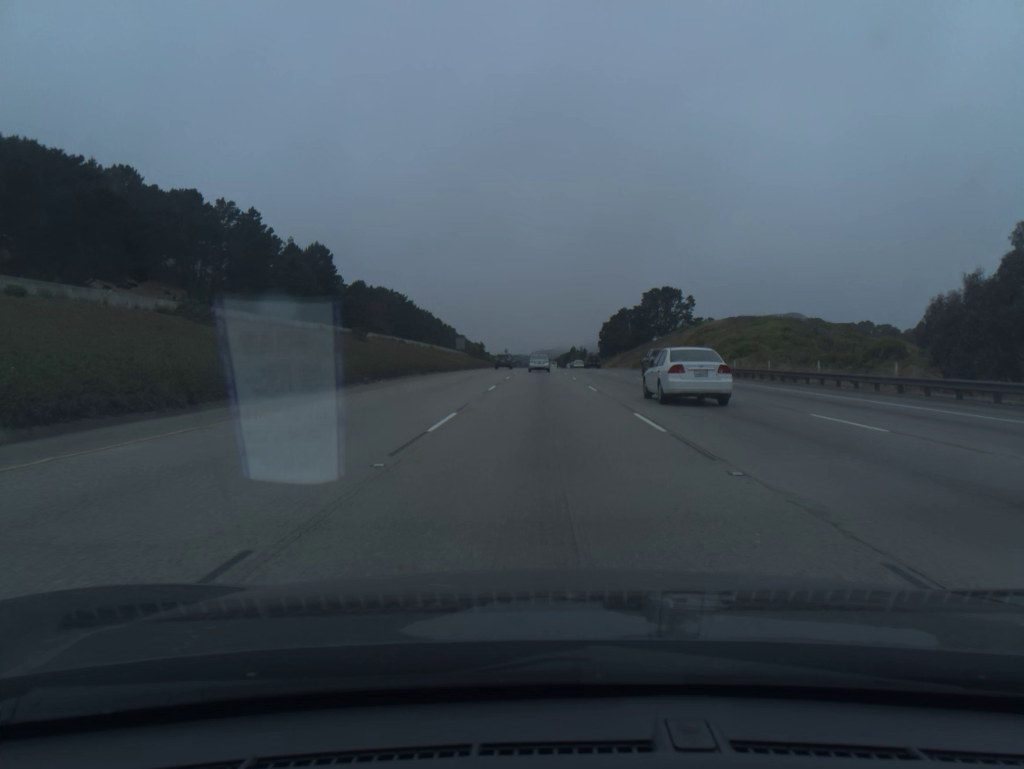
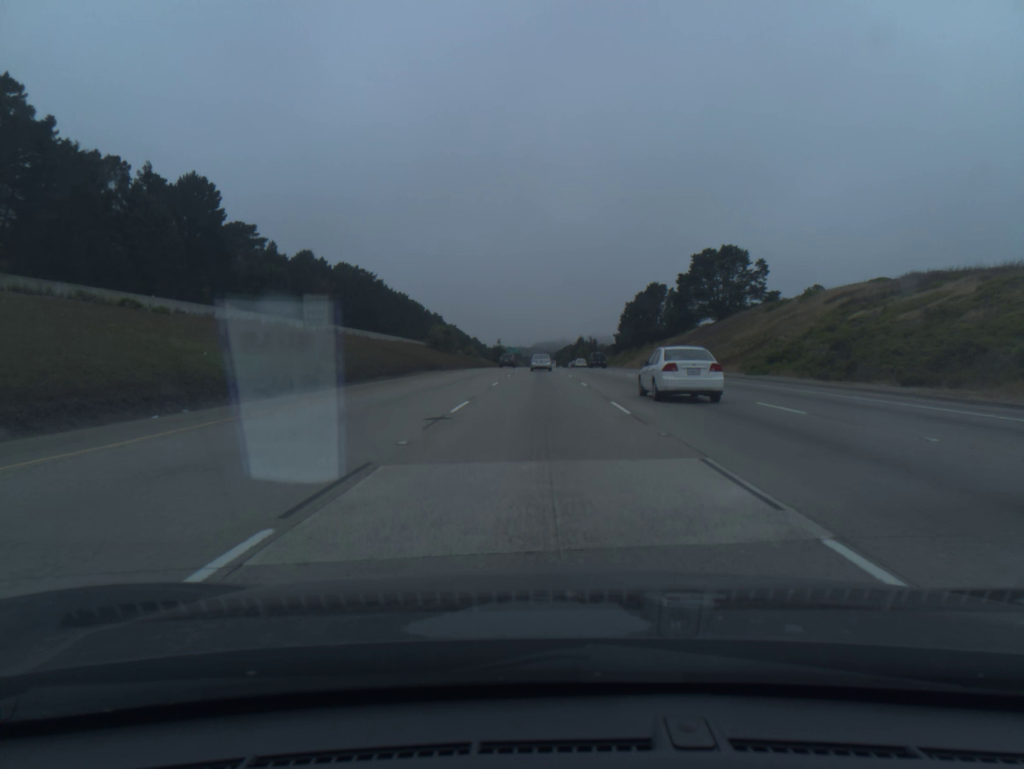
(+0.2, +69.5) m; 0°
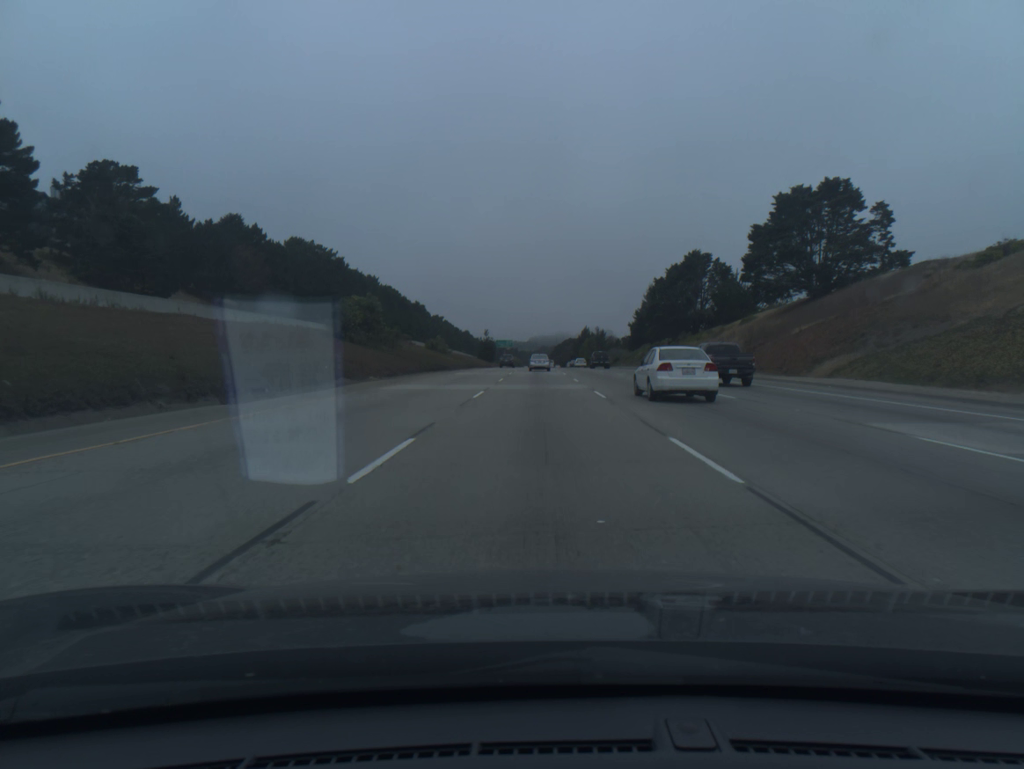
(0.0, +52.4) m; 0°
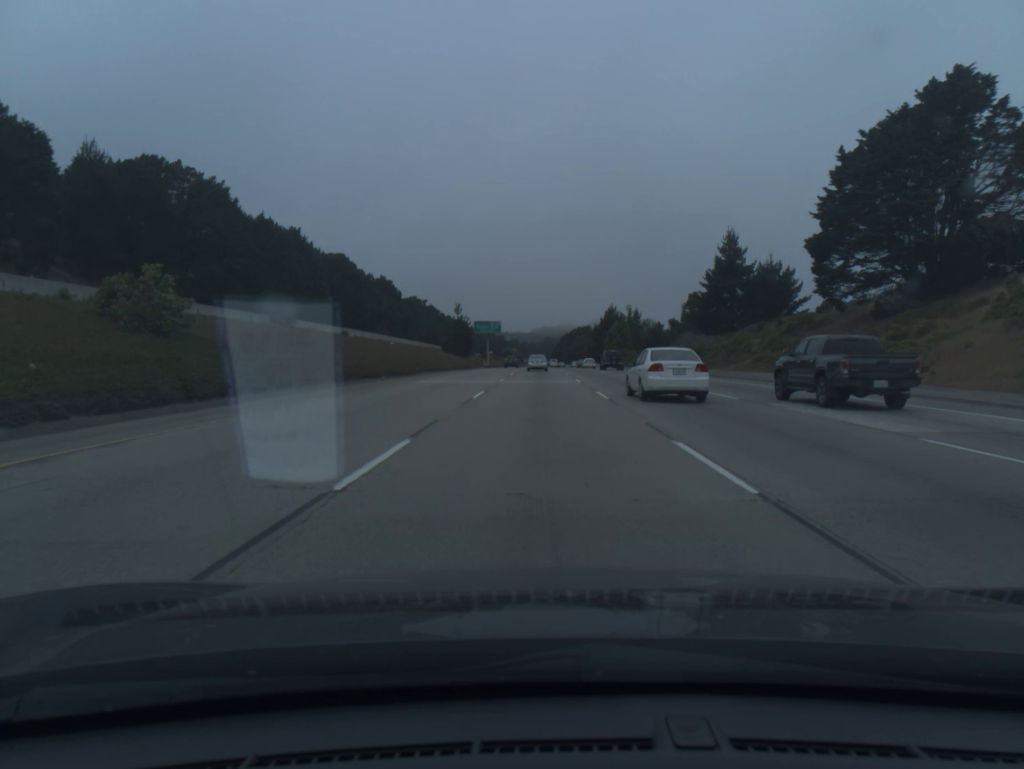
(-0.2, +88.2) m; 0°
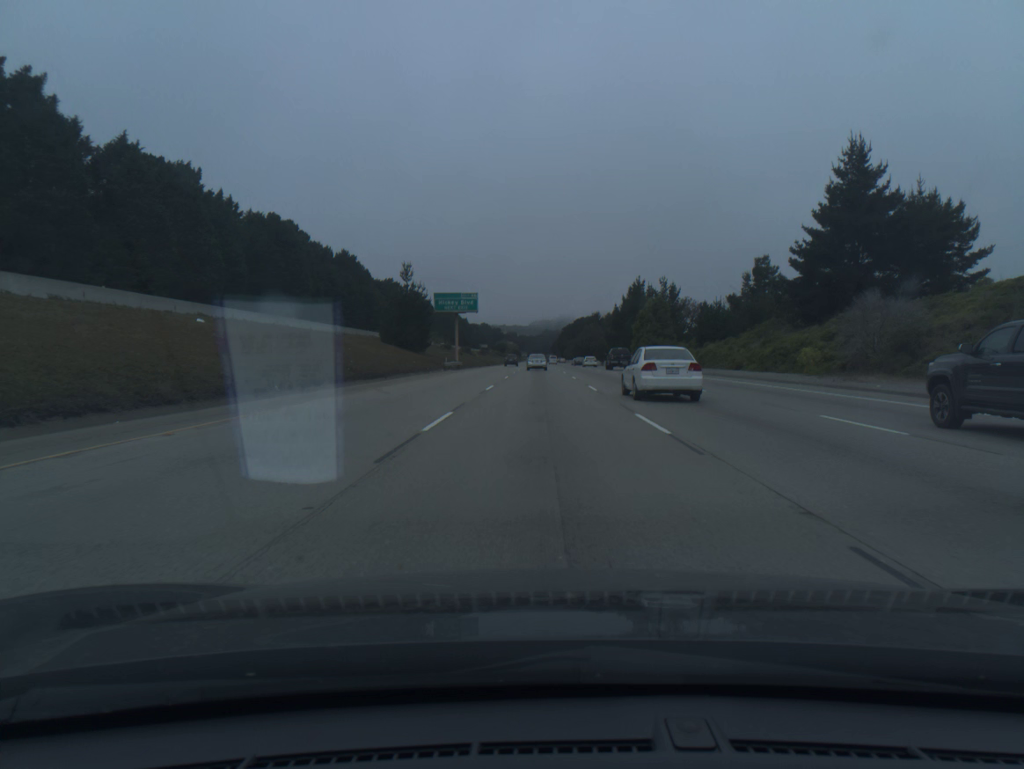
(+0.1, +53.4) m; 0°
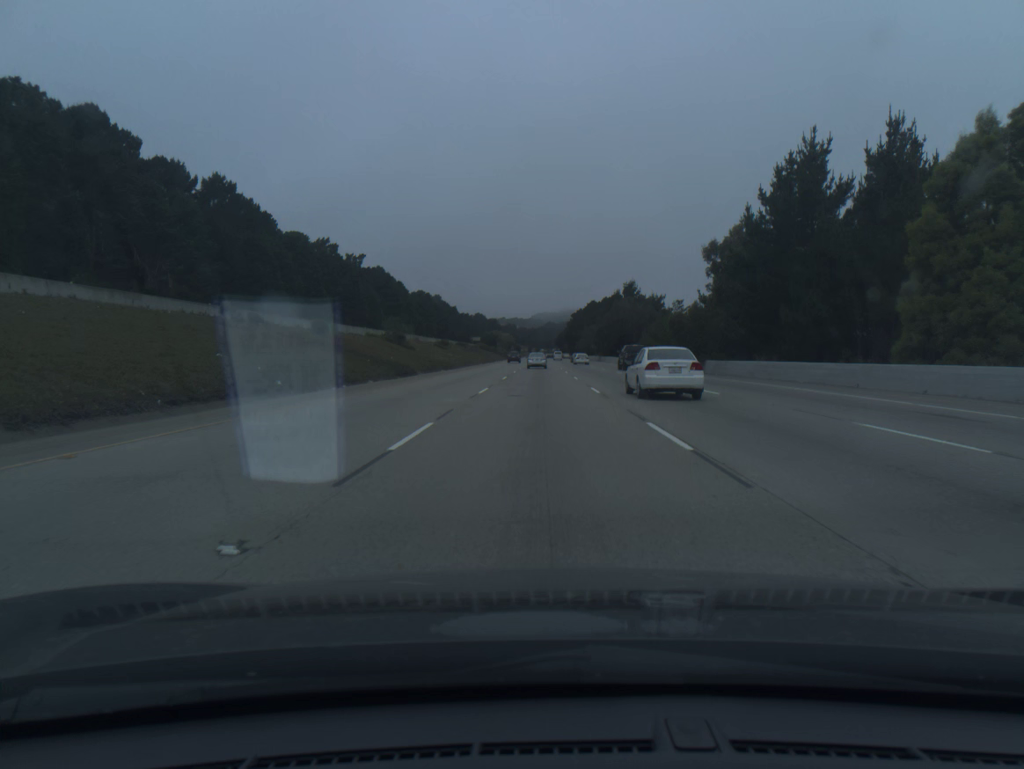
(+0.2, +89.9) m; 0°
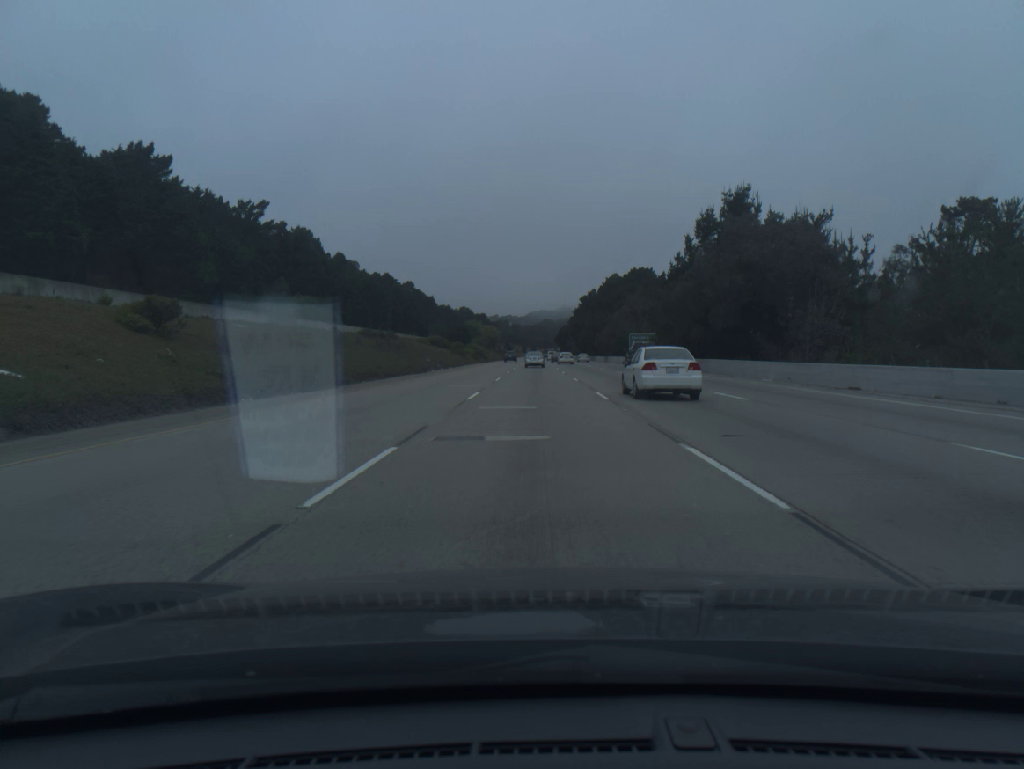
(+0.2, +91.2) m; 0°
